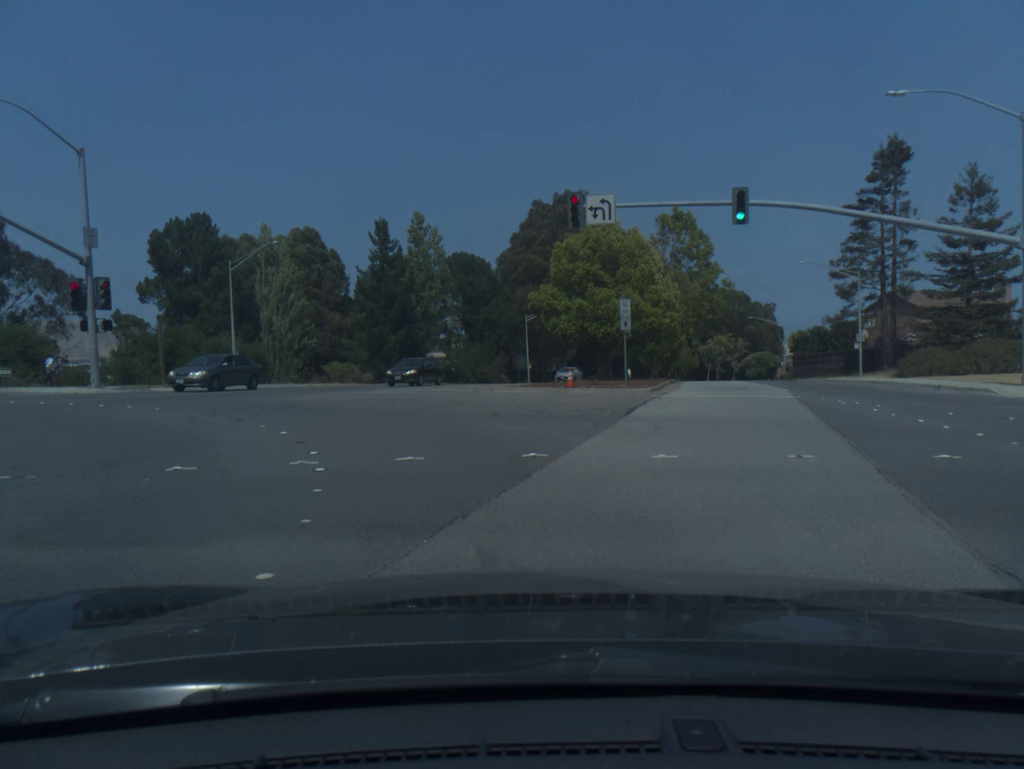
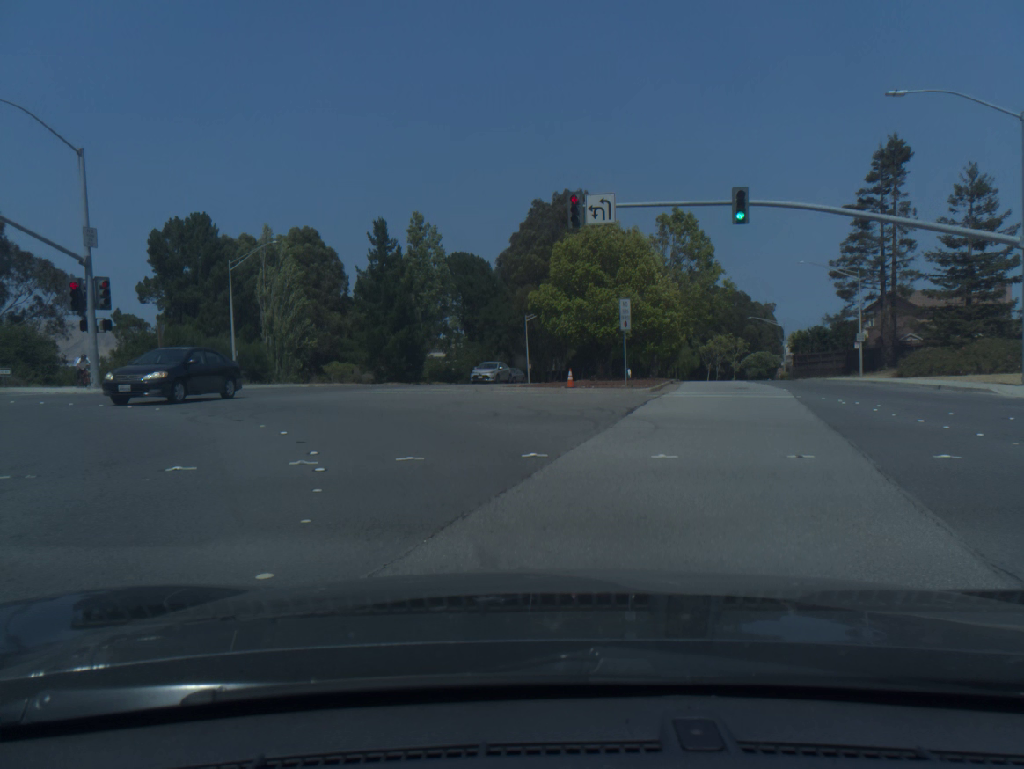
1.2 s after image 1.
(0.0, 0.0) m; 0°
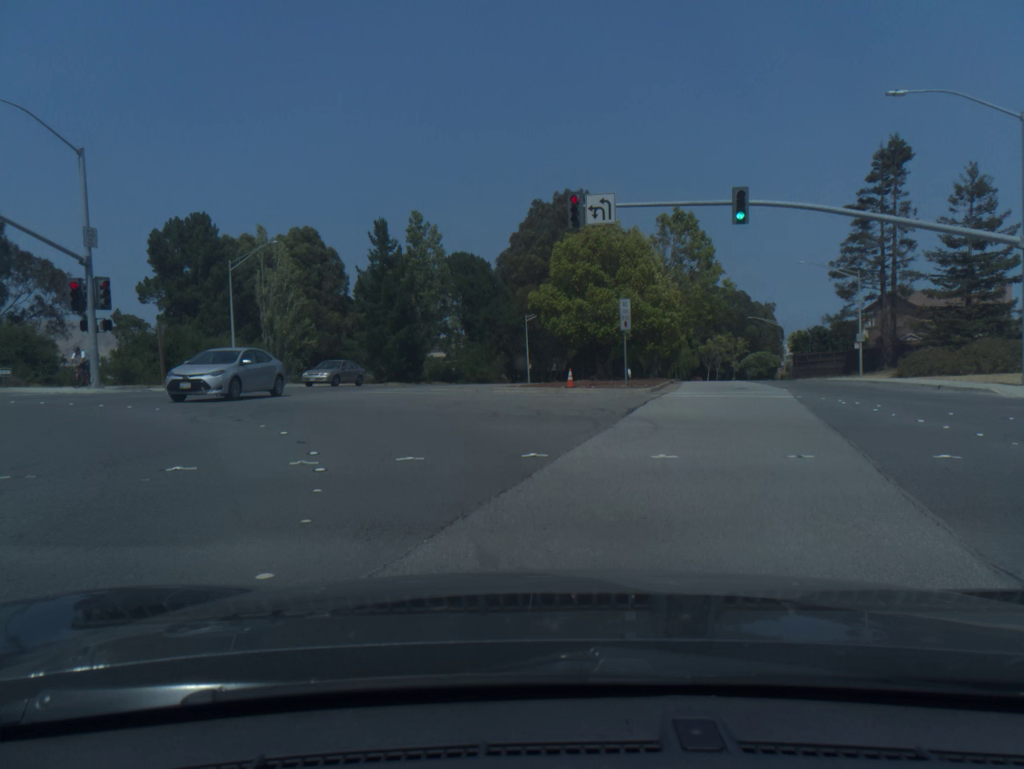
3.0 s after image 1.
(0.0, +0.1) m; 0°
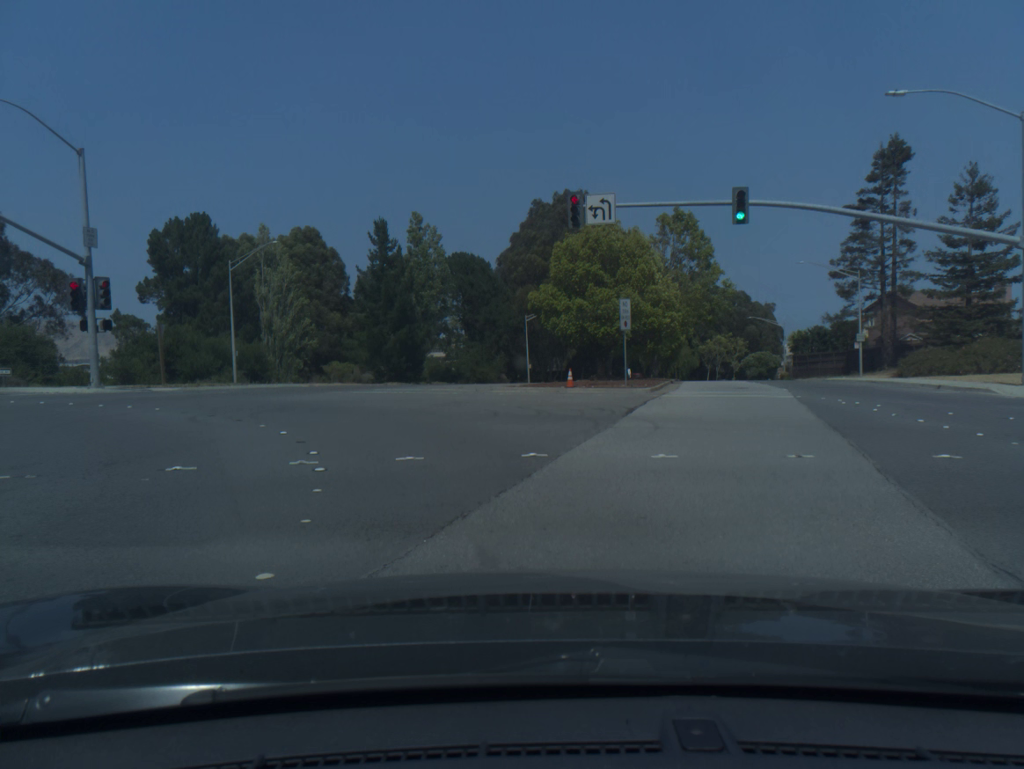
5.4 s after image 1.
(0.0, 0.0) m; 0°
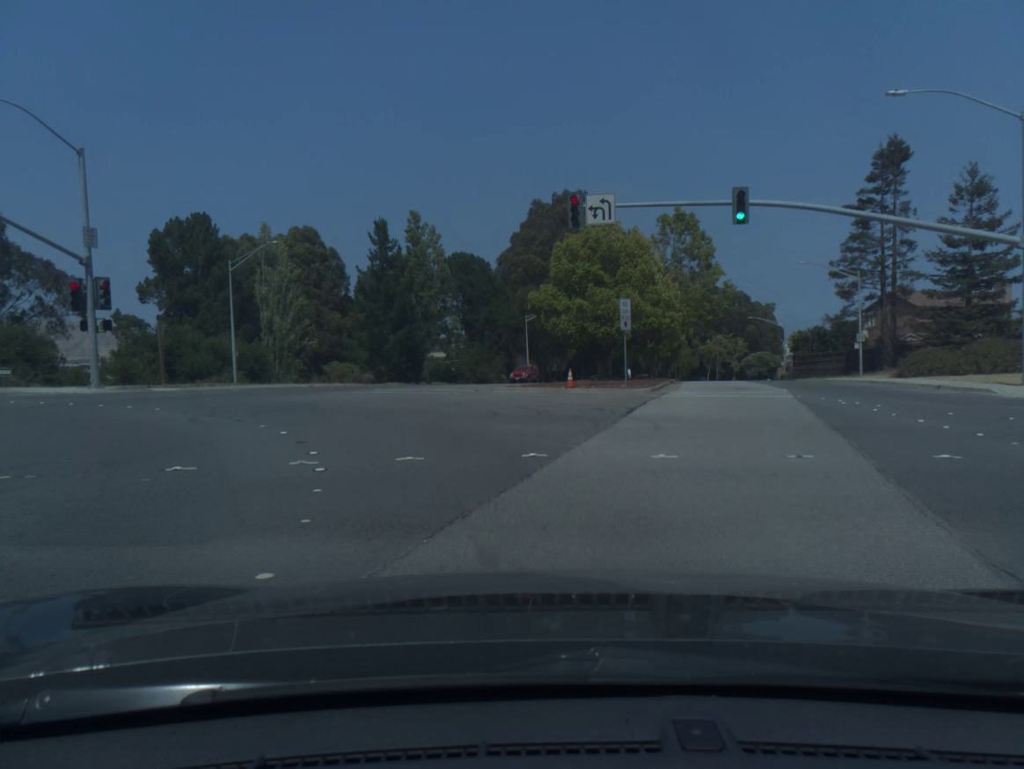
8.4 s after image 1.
(+0.1, -0.2) m; 0°
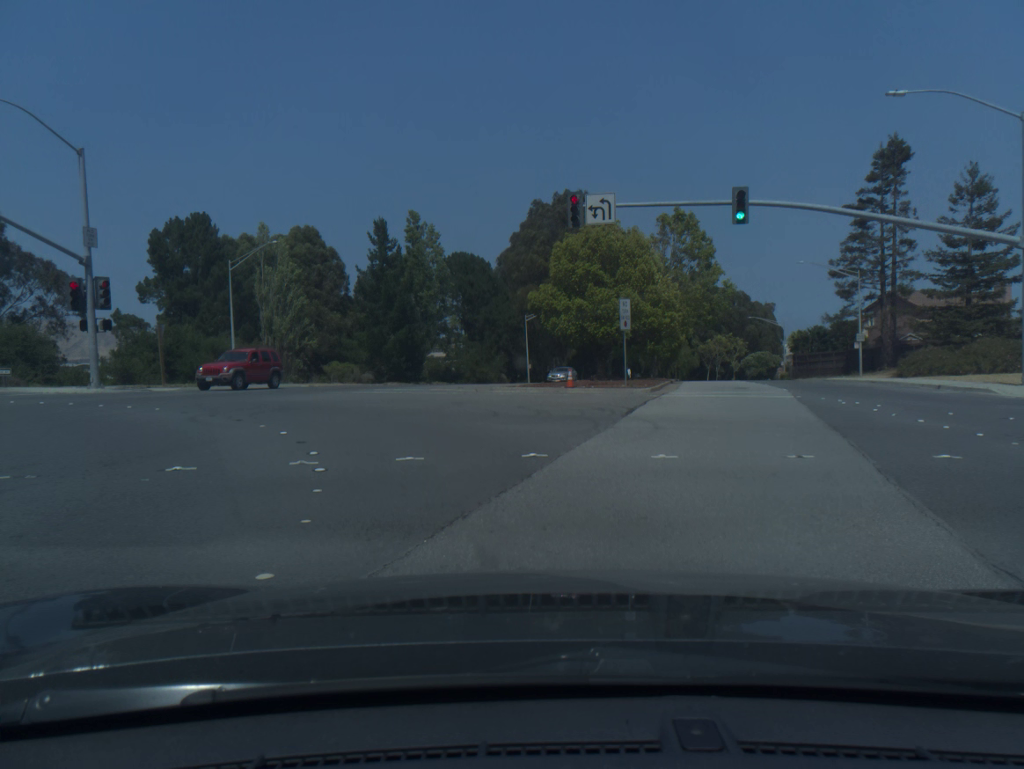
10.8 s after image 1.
(0.0, 0.0) m; 0°
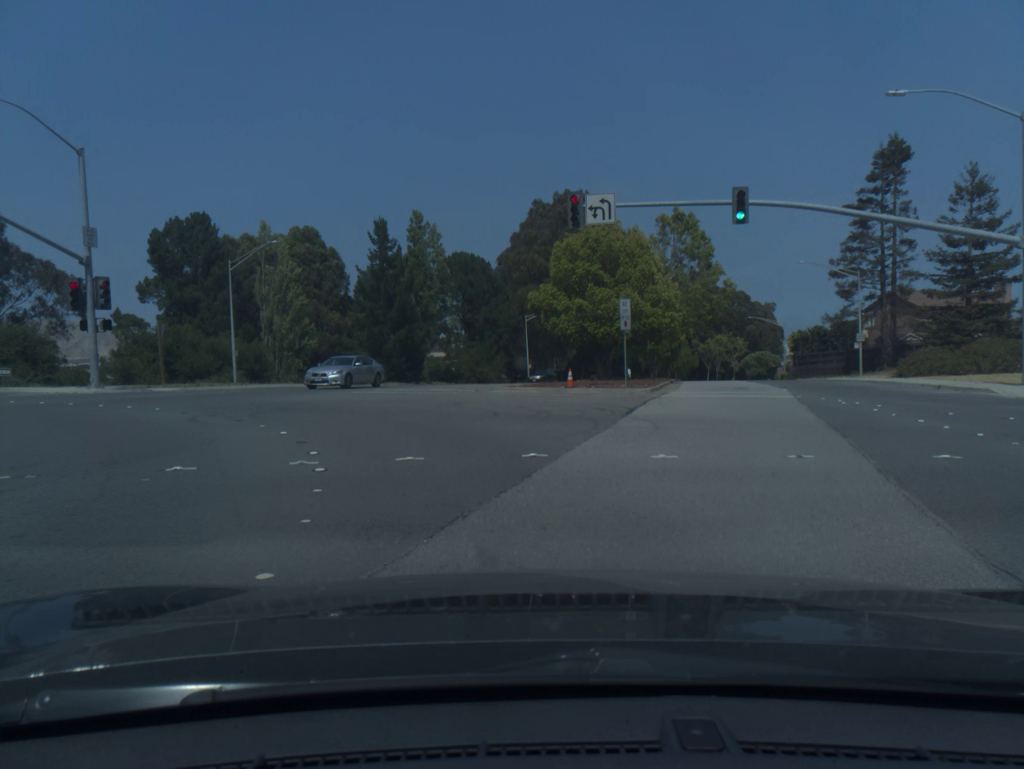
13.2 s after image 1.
(-0.1, +0.2) m; 0°
